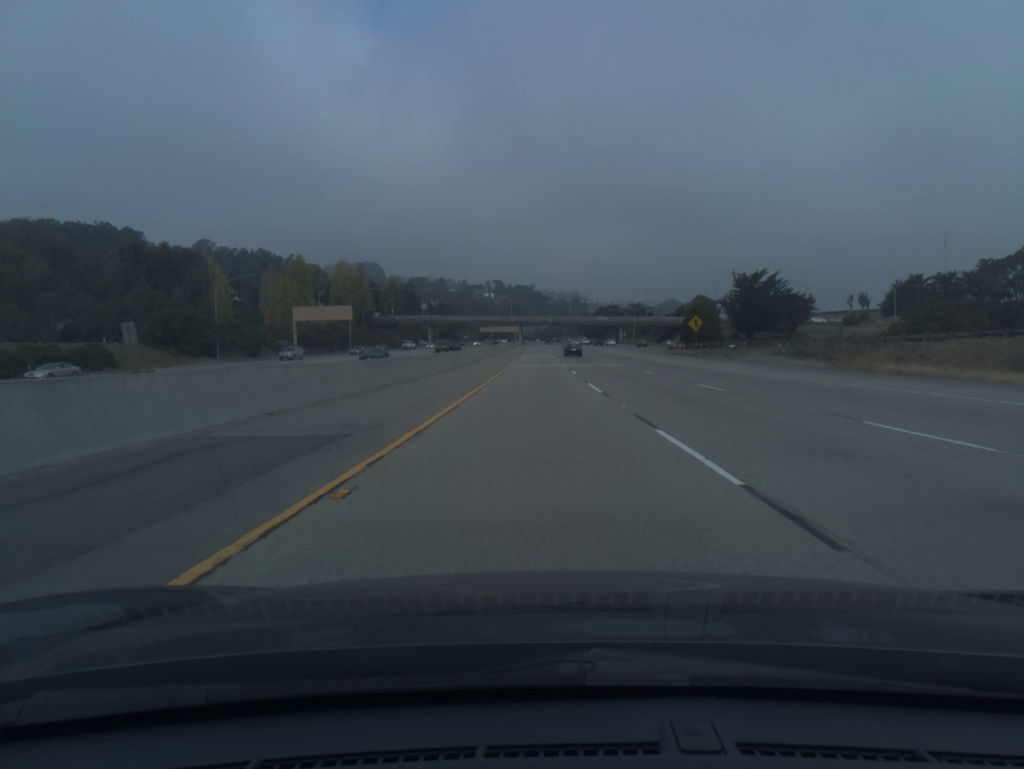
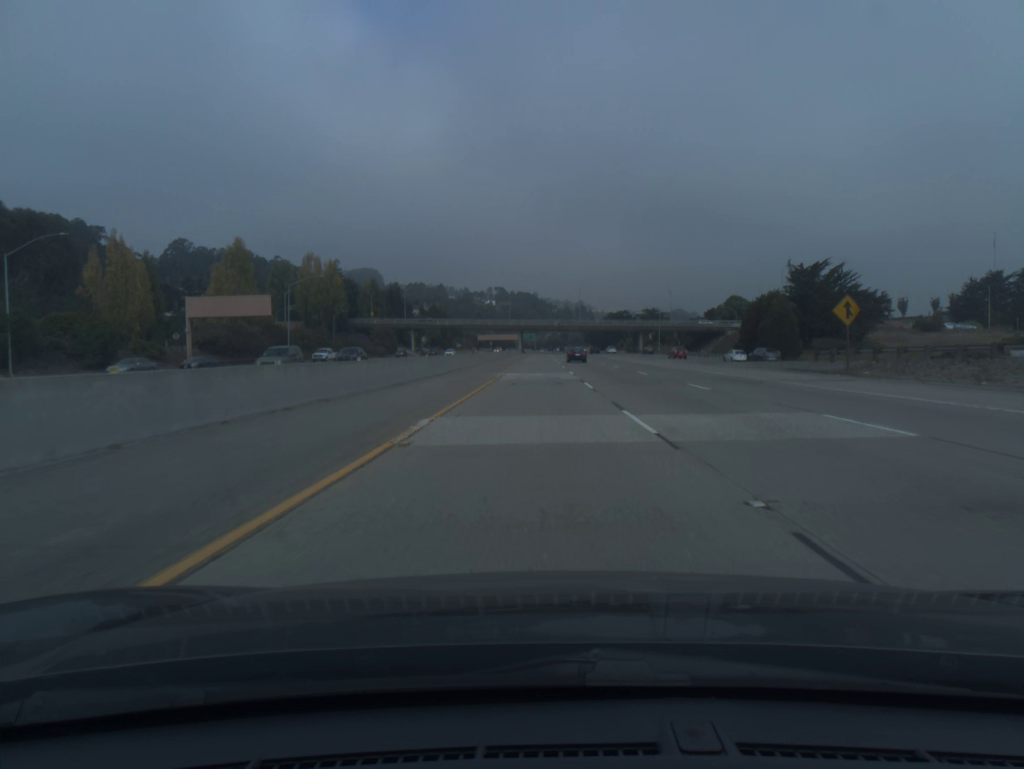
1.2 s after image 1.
(-0.1, +40.2) m; 0°
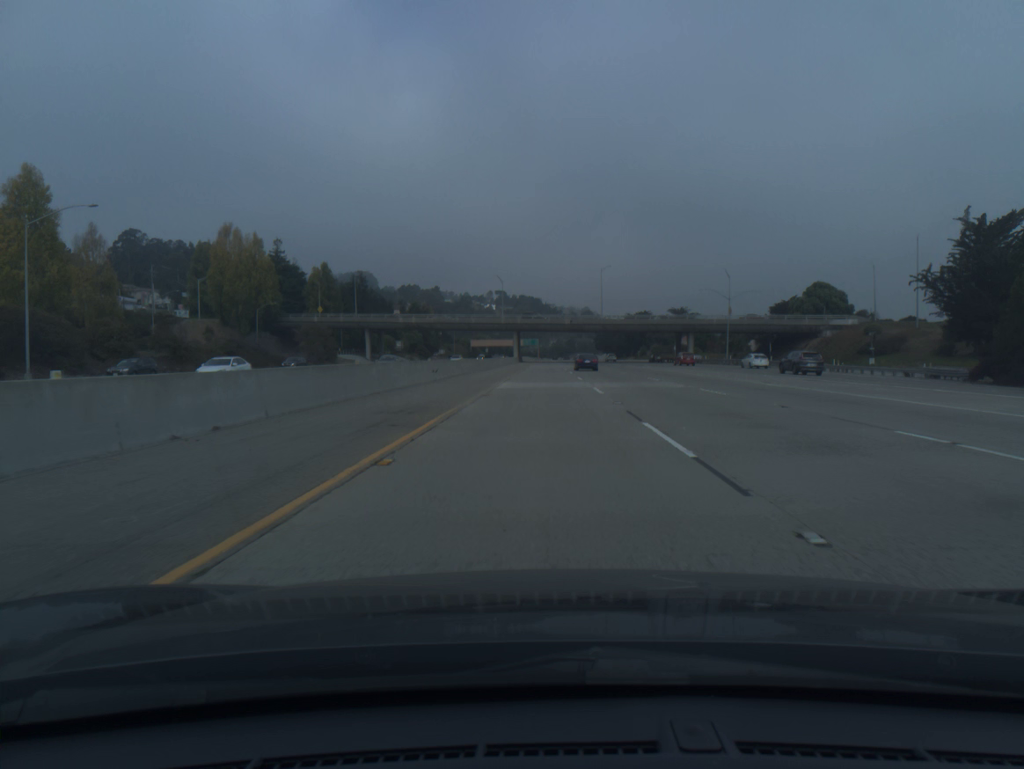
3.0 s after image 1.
(0.0, +59.9) m; 0°
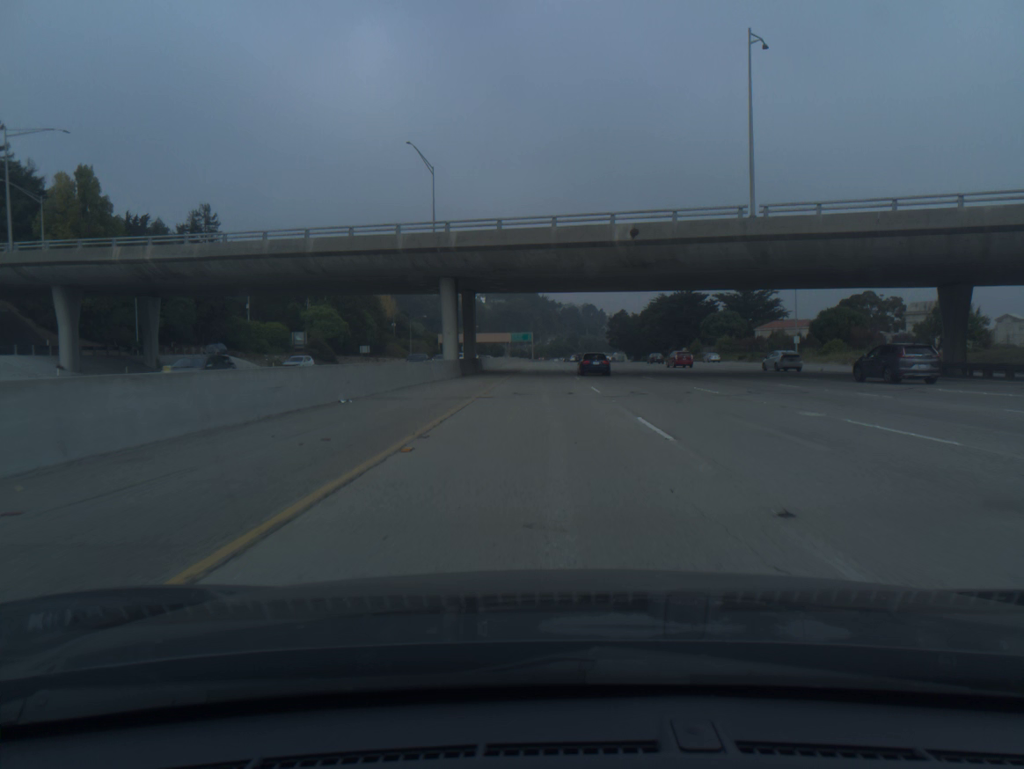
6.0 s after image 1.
(+0.5, +99.4) m; 0°
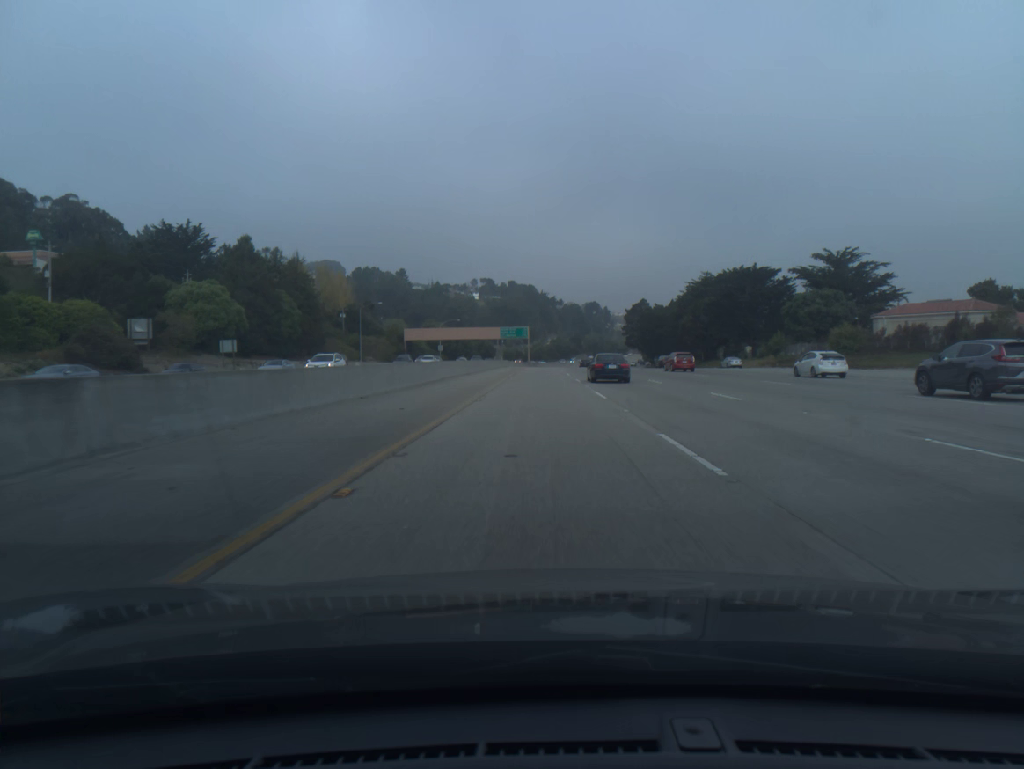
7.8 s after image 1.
(0.0, +60.2) m; 0°
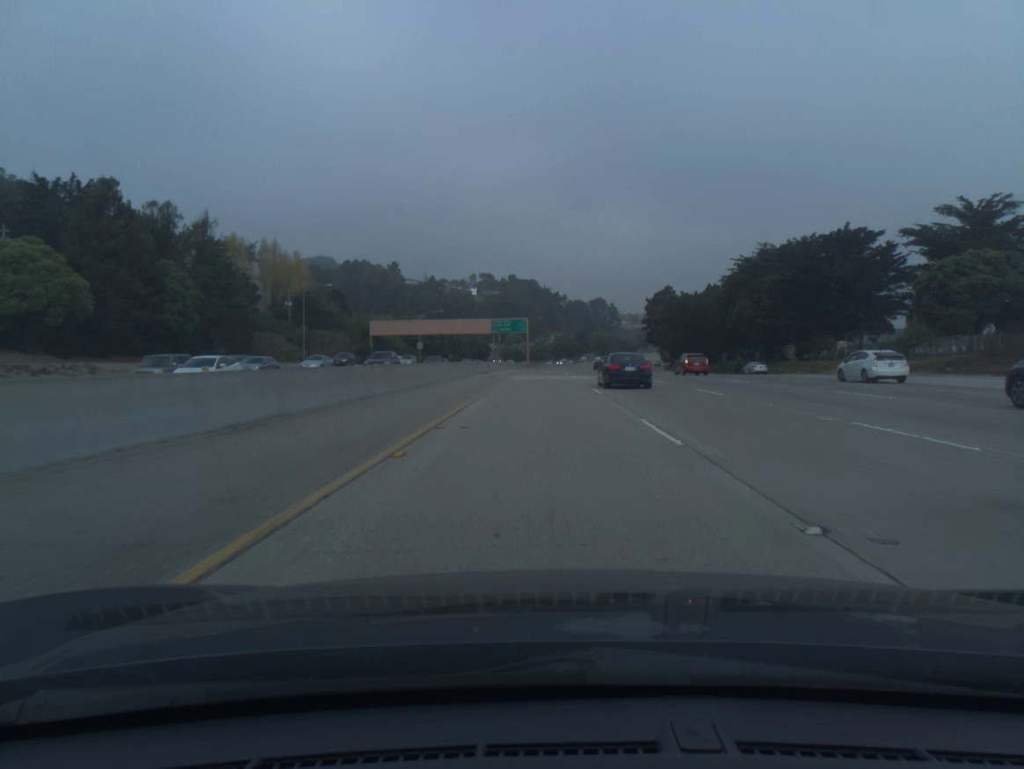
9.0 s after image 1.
(-0.1, +40.4) m; 0°
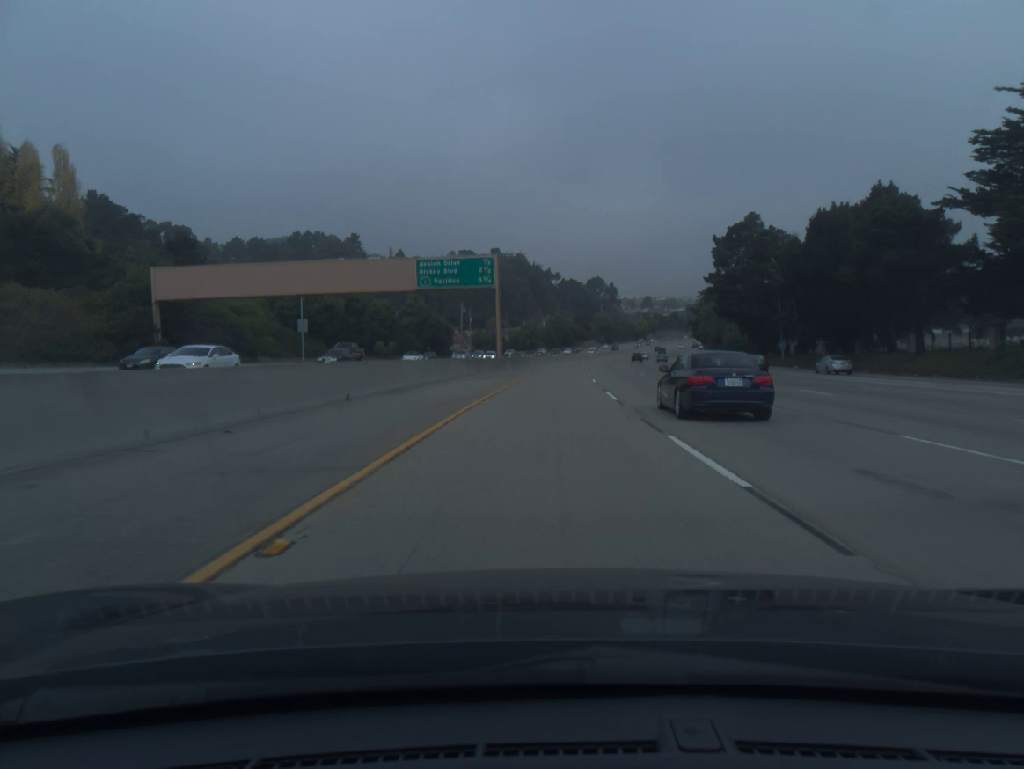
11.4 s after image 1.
(0.0, +81.0) m; +1°
